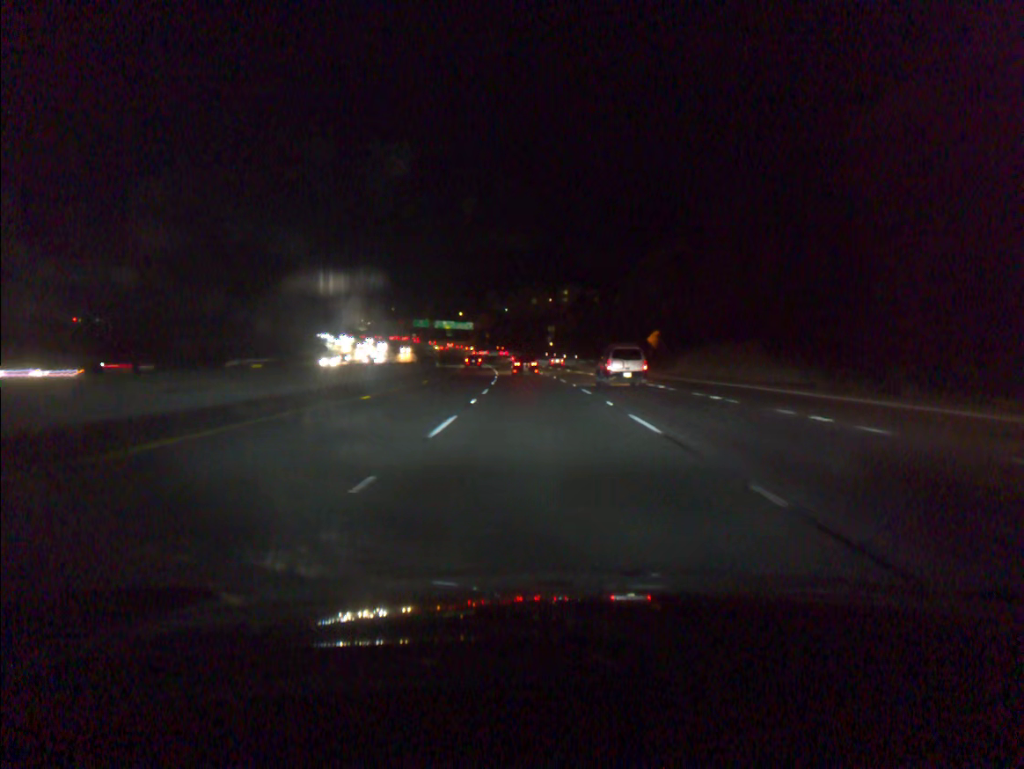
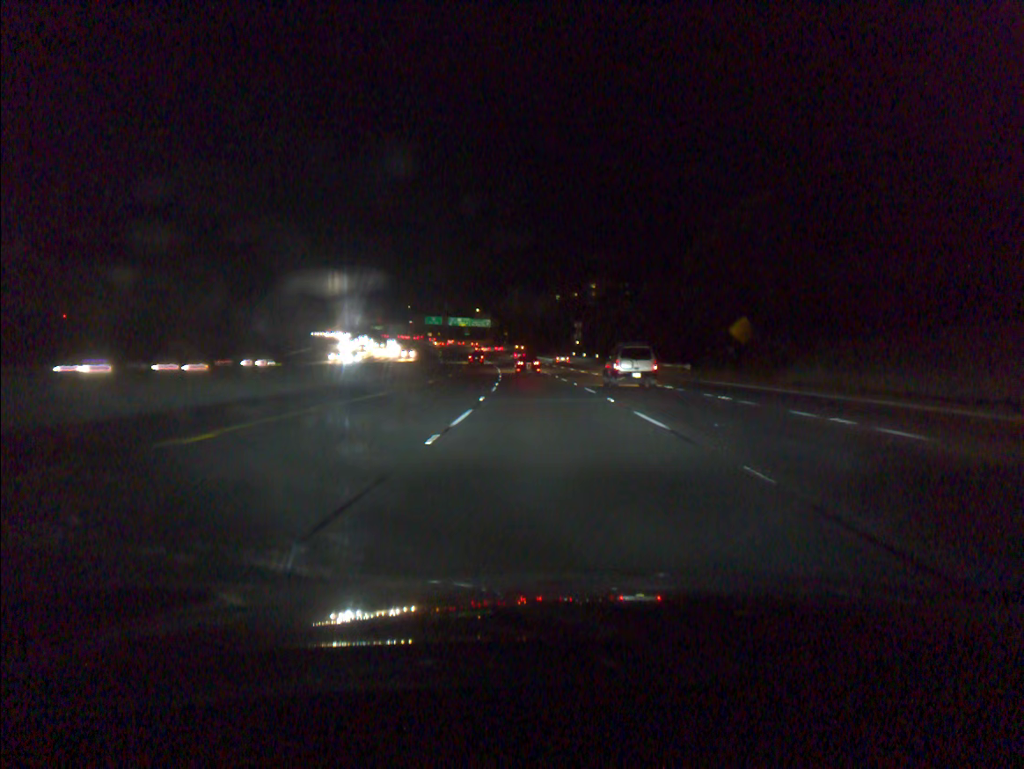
(-0.4, +27.5) m; -2°
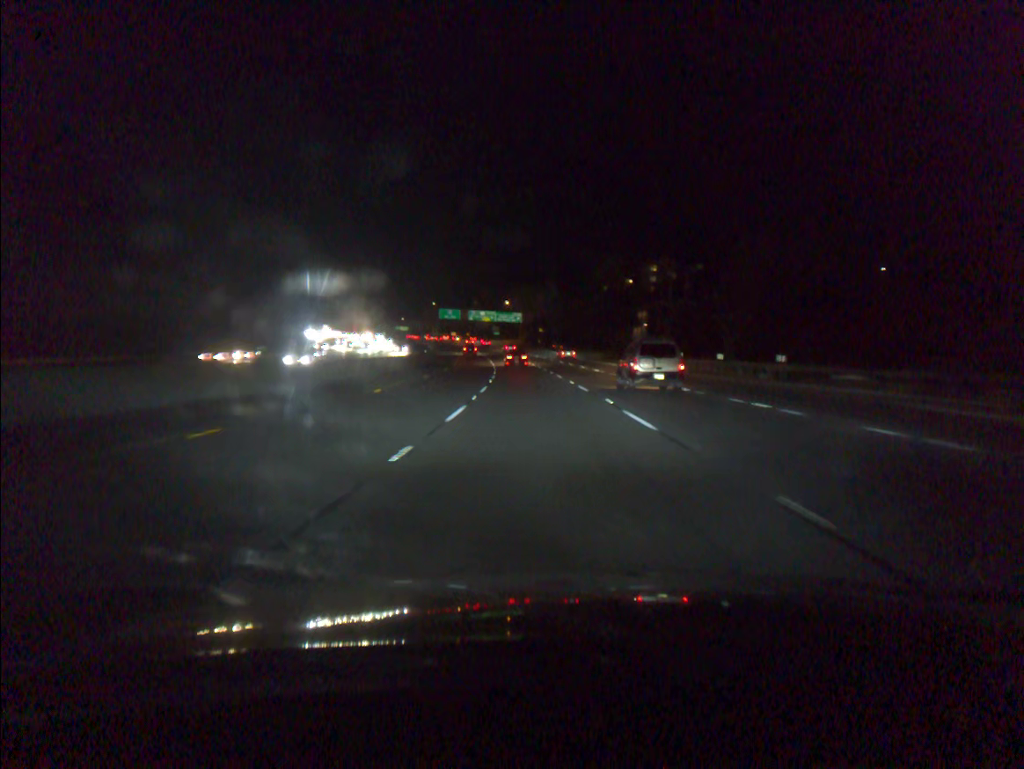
(-1.2, +57.8) m; -3°
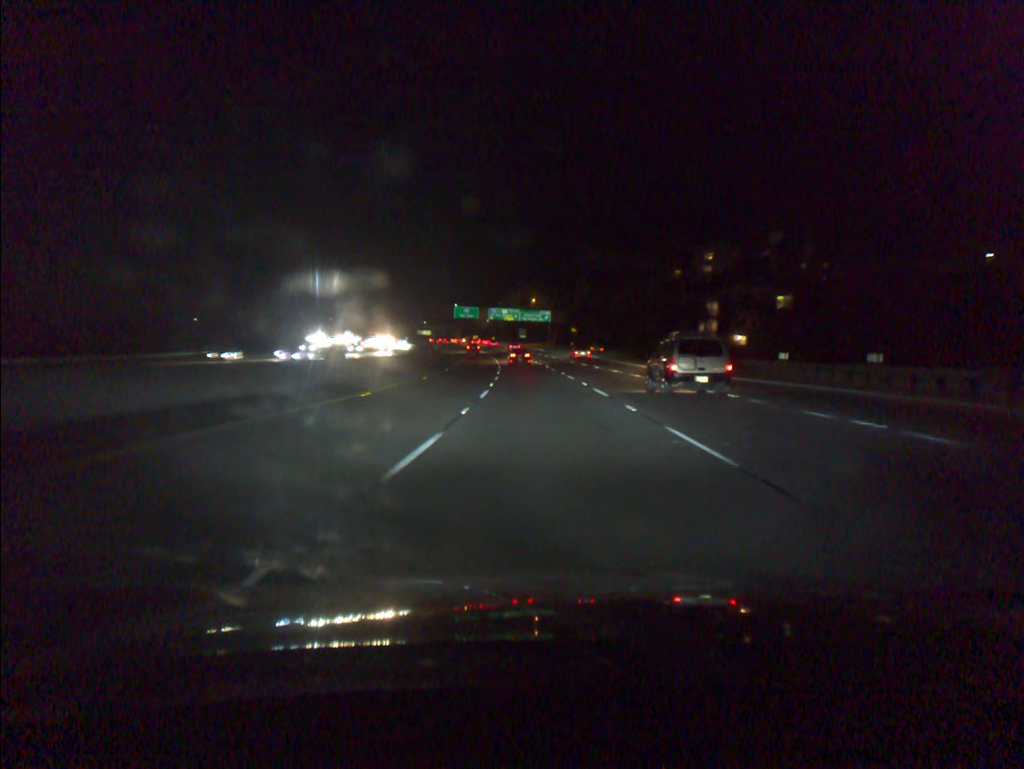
(-0.6, +32.5) m; -2°
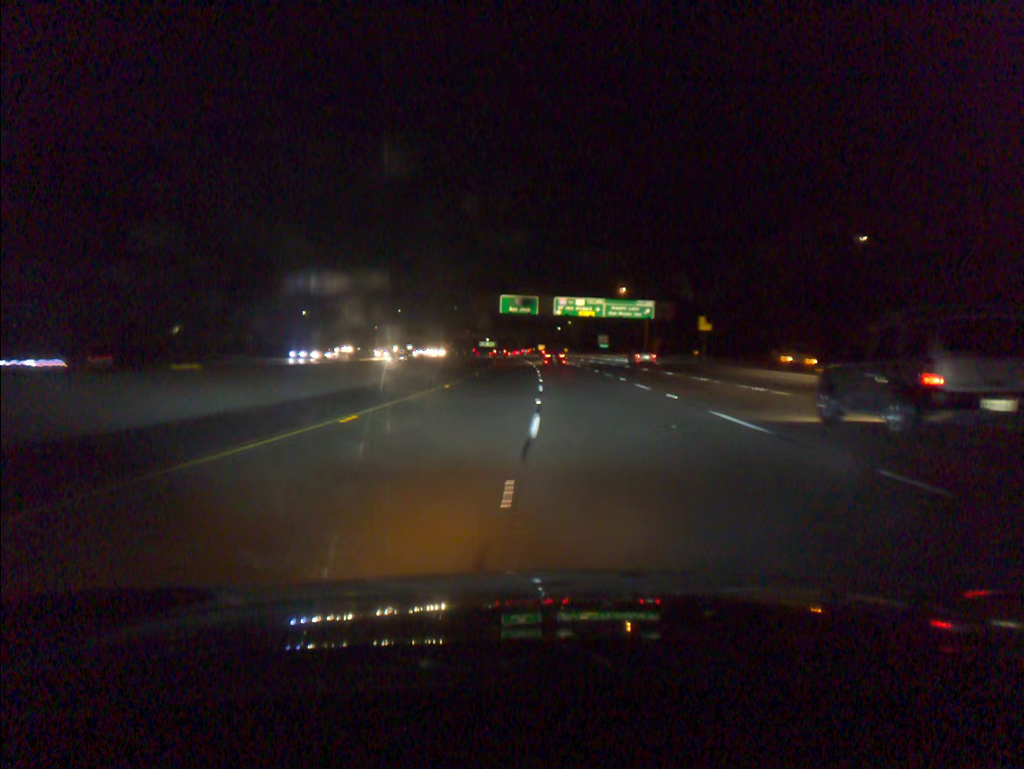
(-3.0, +67.5) m; -5°
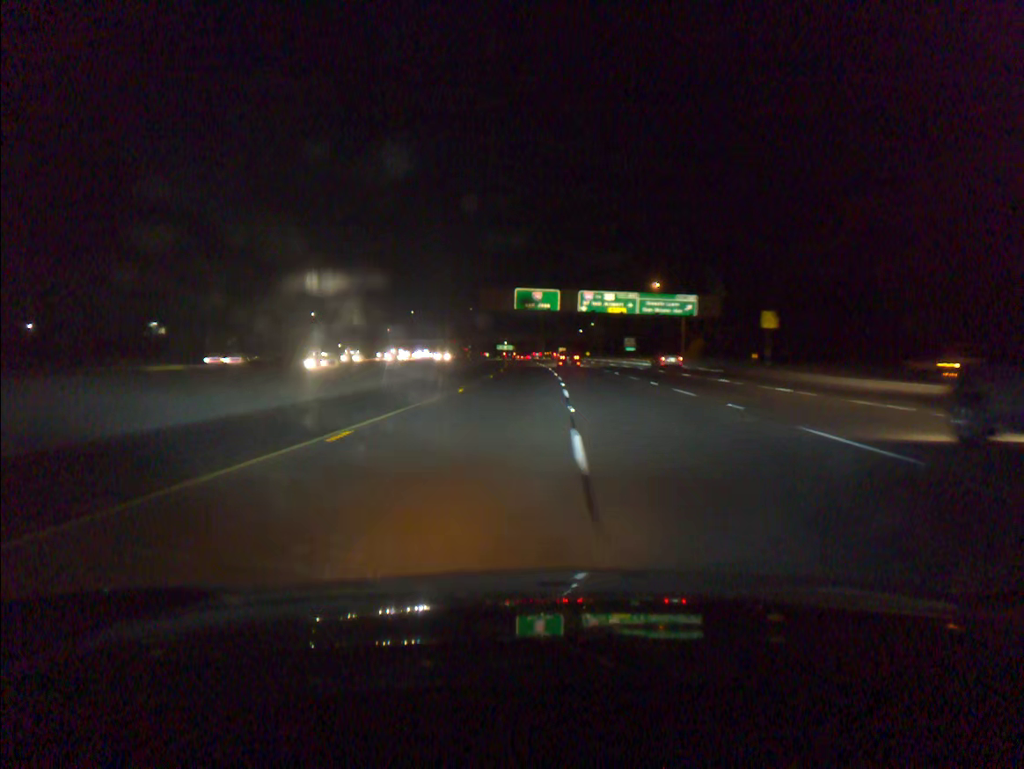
(-0.2, +17.8) m; -1°
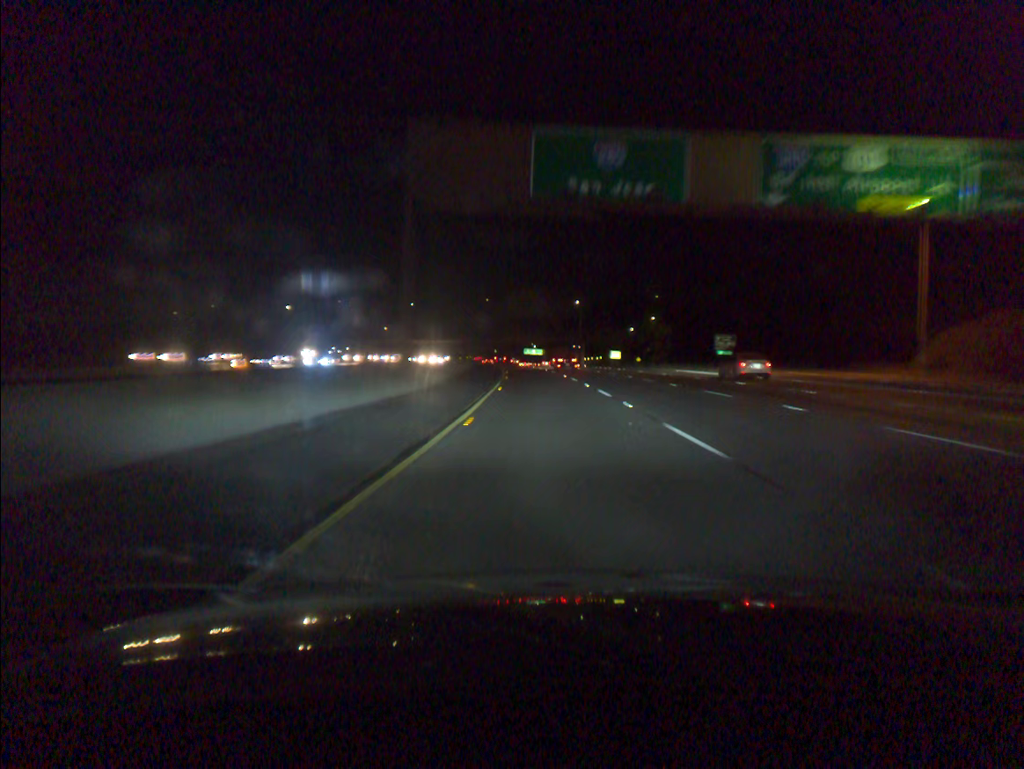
(-1.7, +70.4) m; -2°
